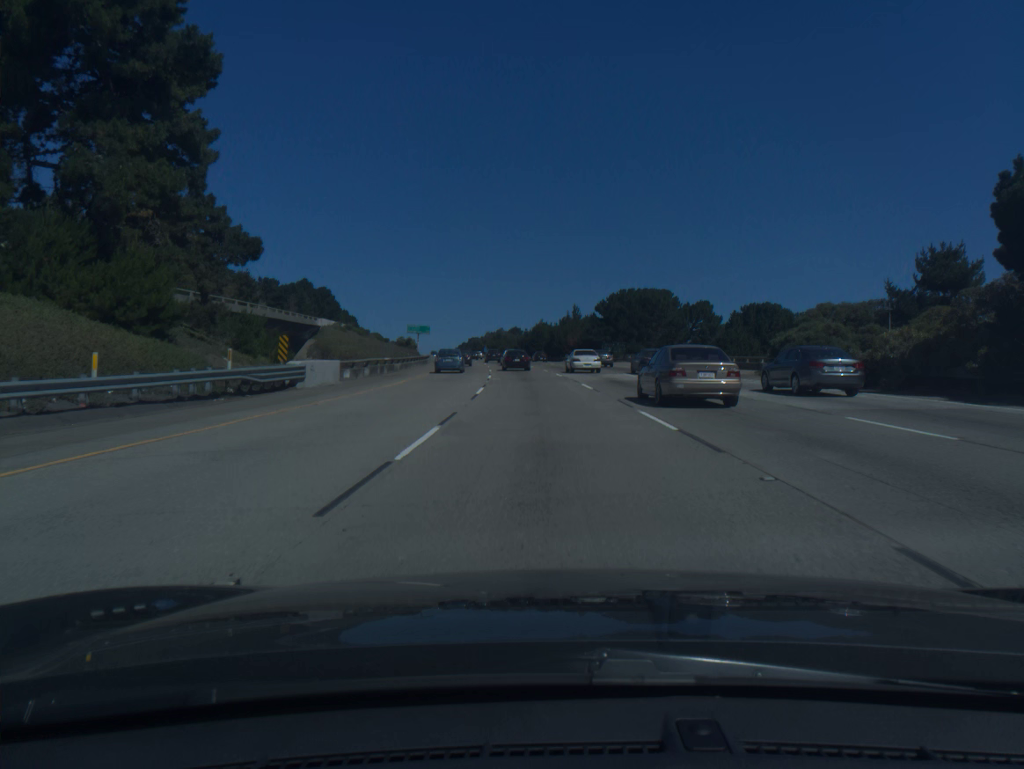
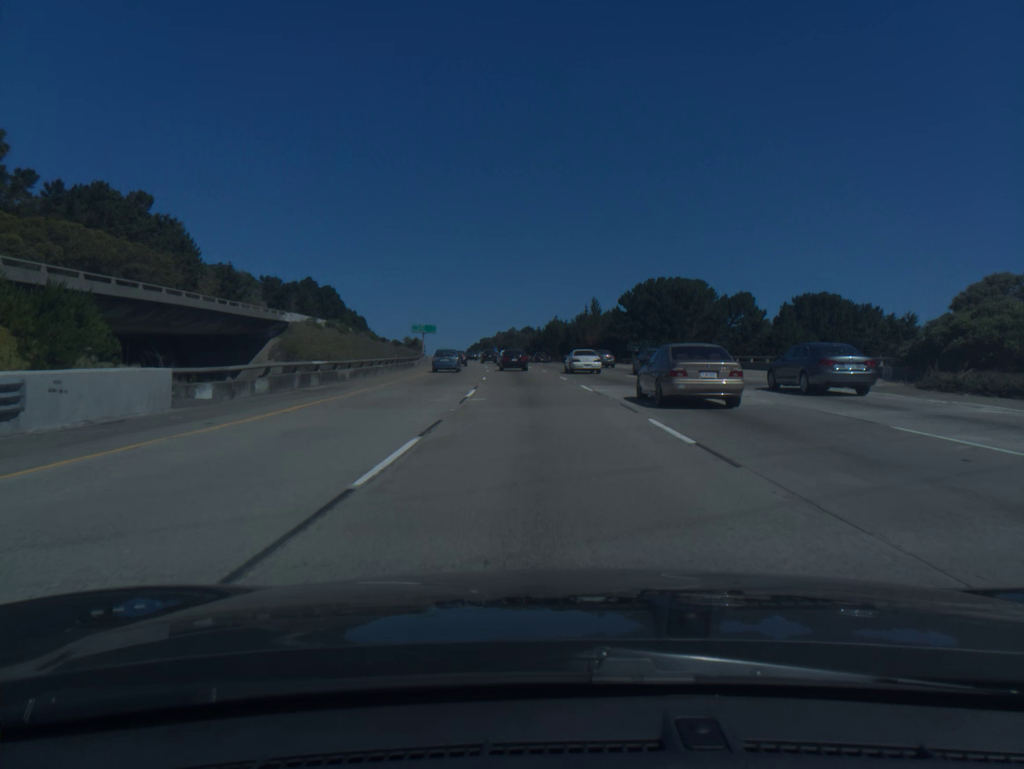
(-0.1, +16.4) m; -1°
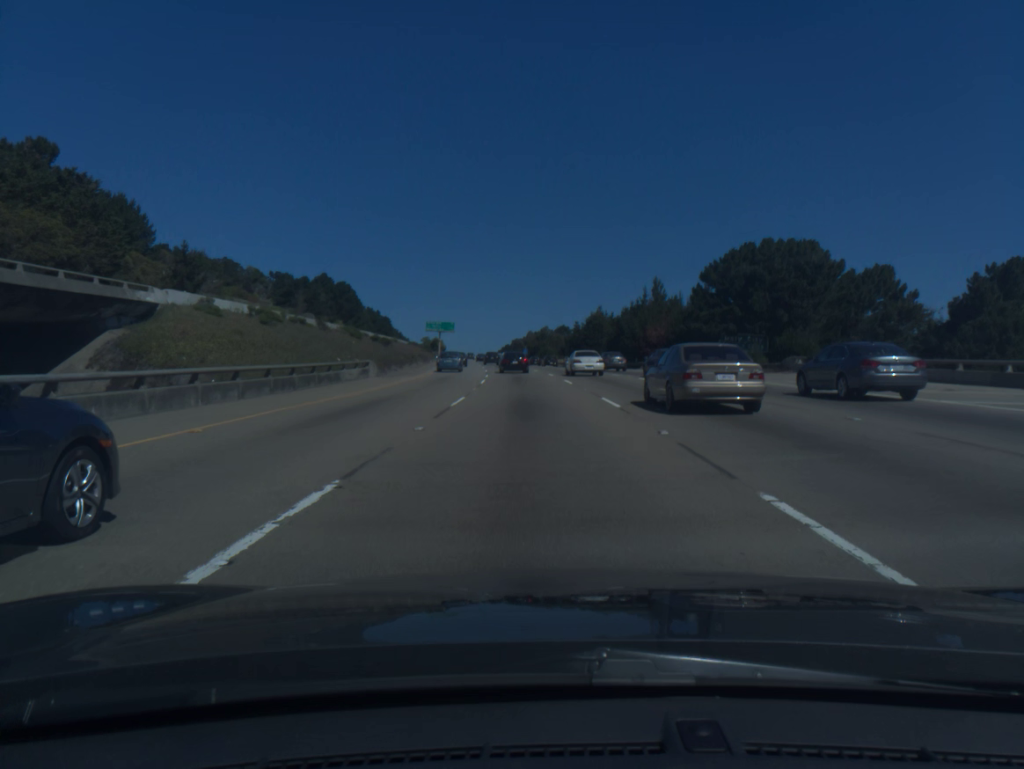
(-0.7, +32.6) m; -3°
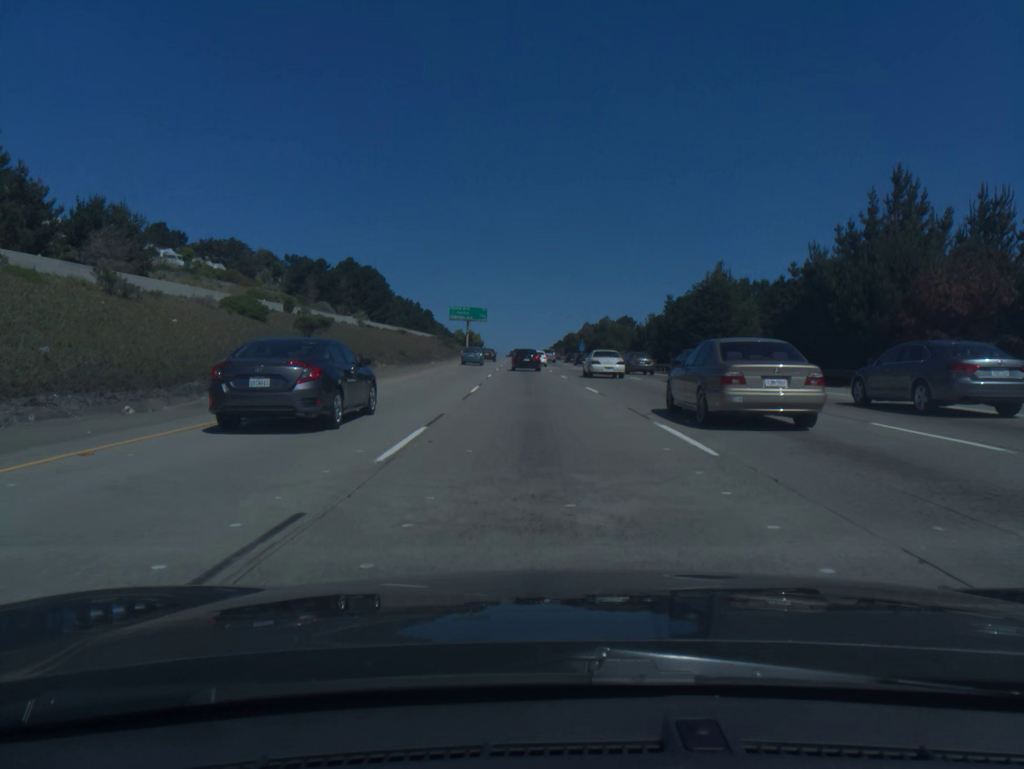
(-1.6, +48.2) m; -4°
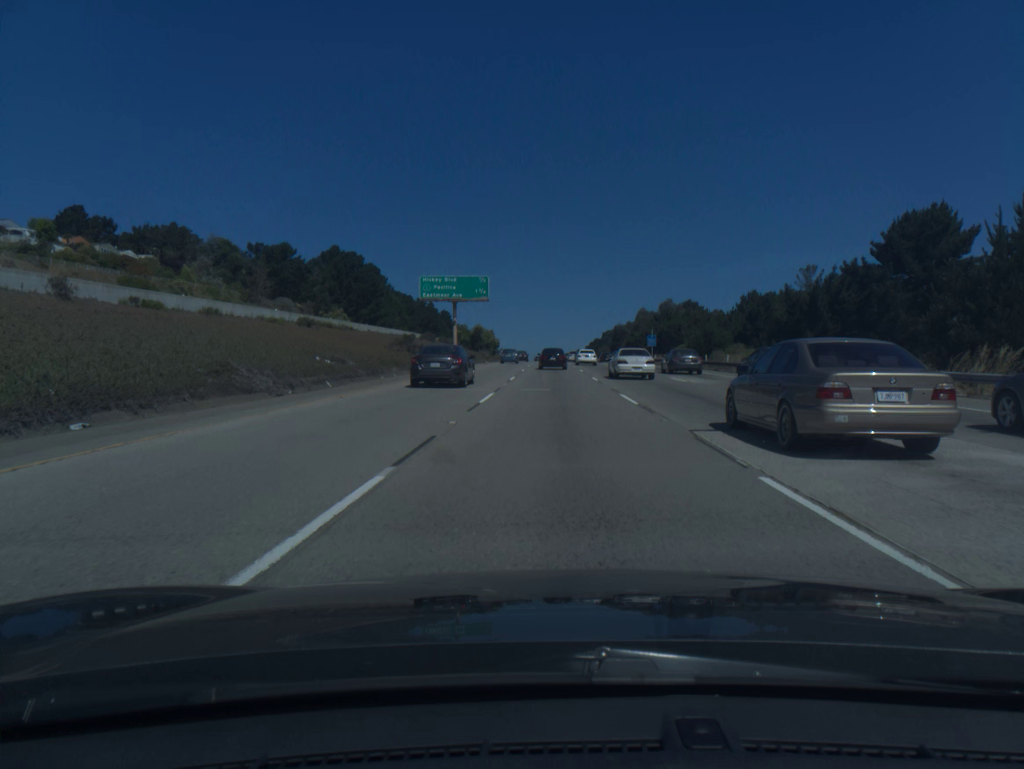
(-1.9, +63.0) m; -2°
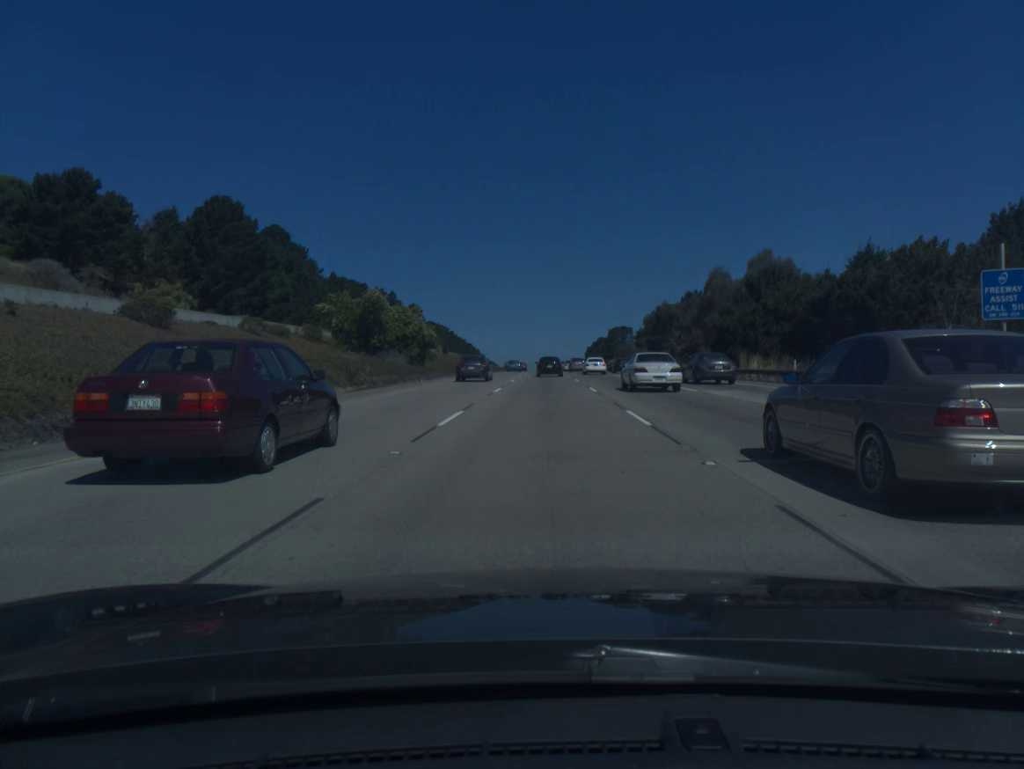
(+0.5, +77.9) m; 0°
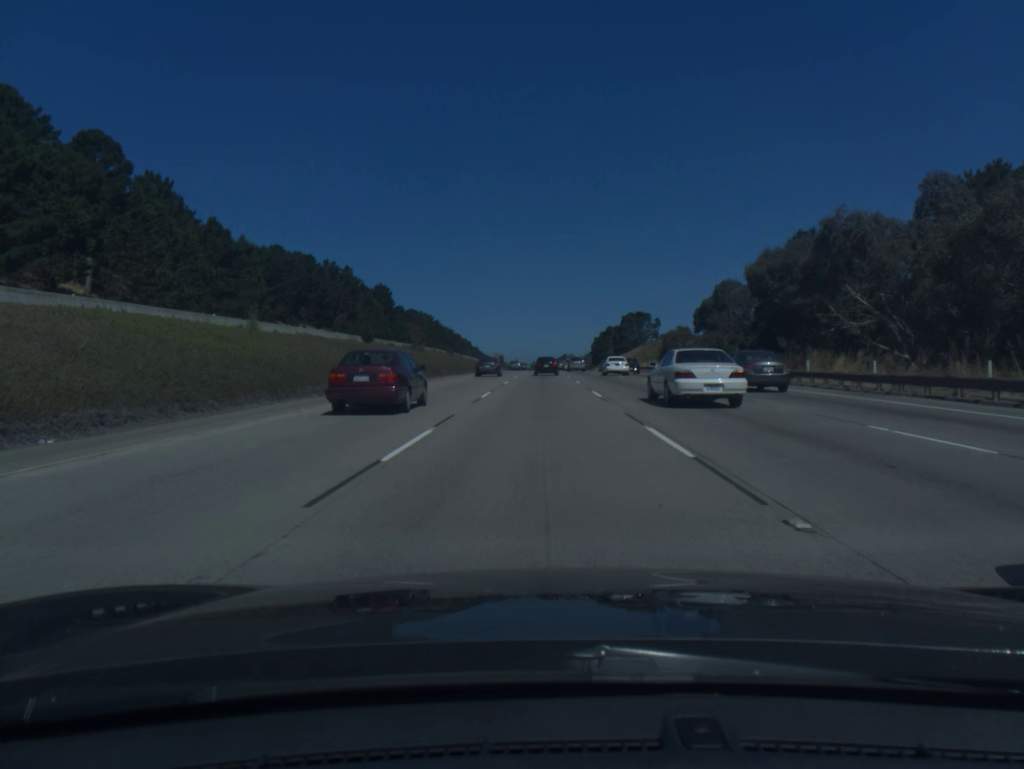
(0.0, +62.9) m; 0°
